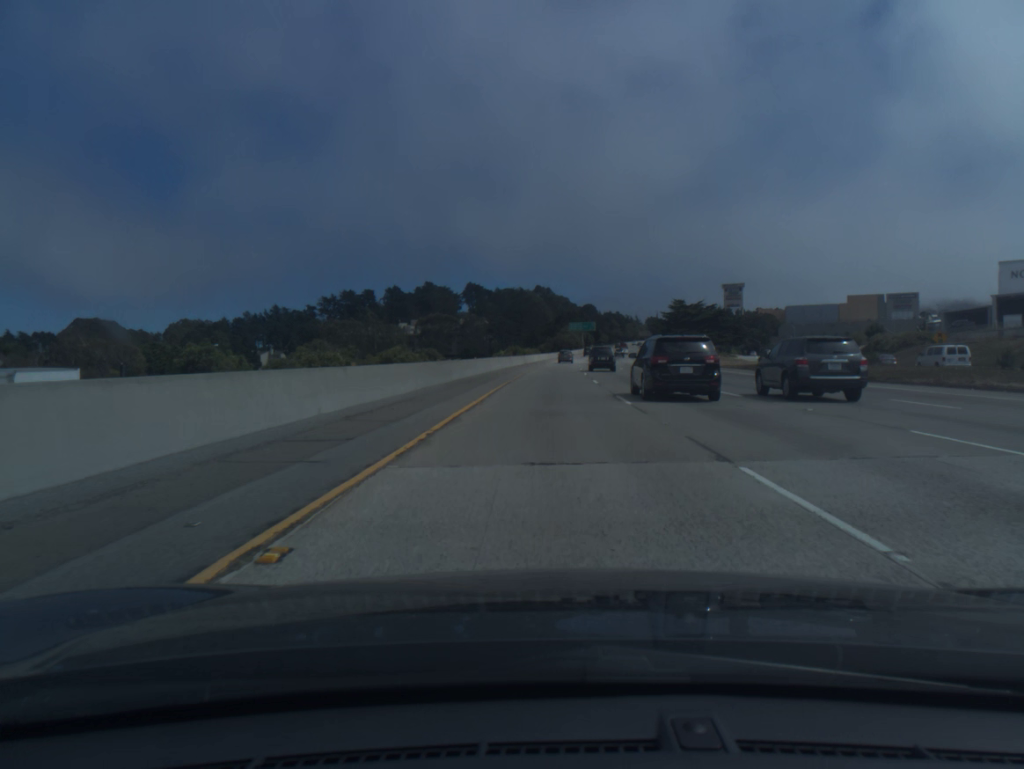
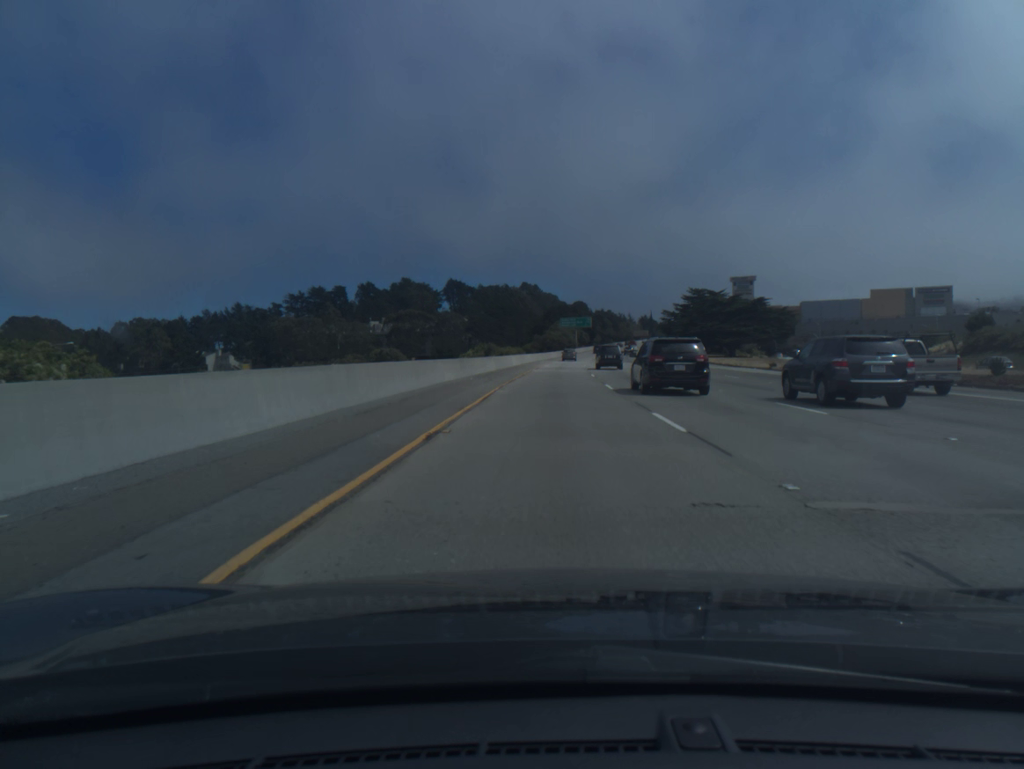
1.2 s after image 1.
(+0.2, +36.3) m; +1°
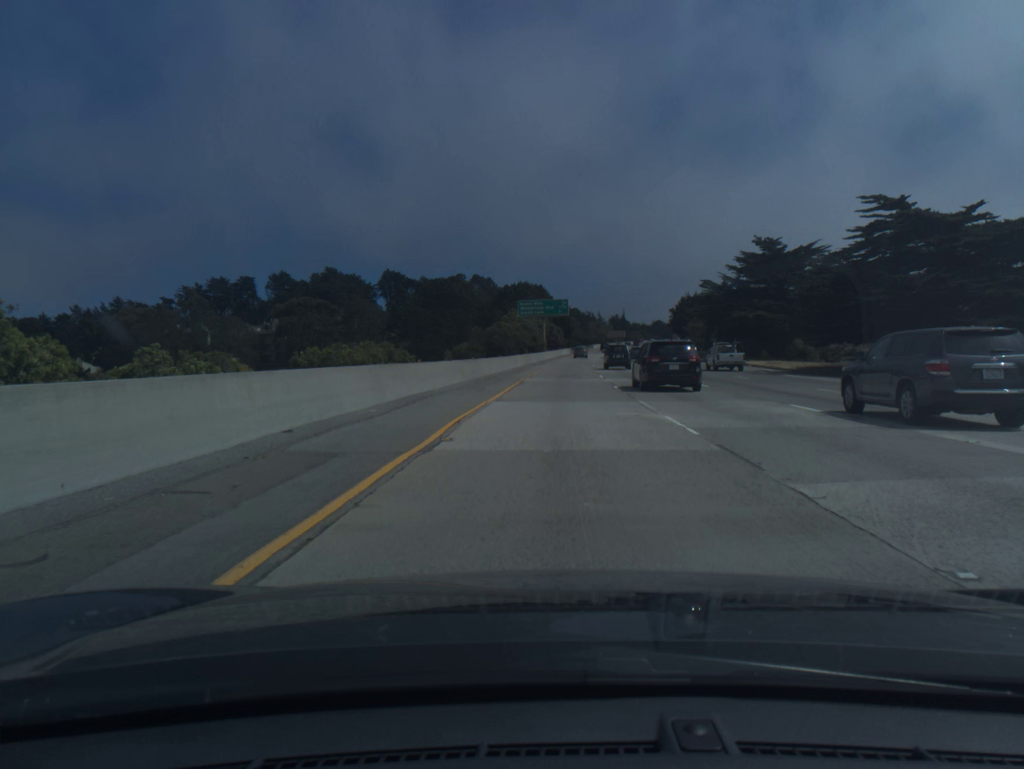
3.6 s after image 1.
(+1.8, +73.8) m; +3°
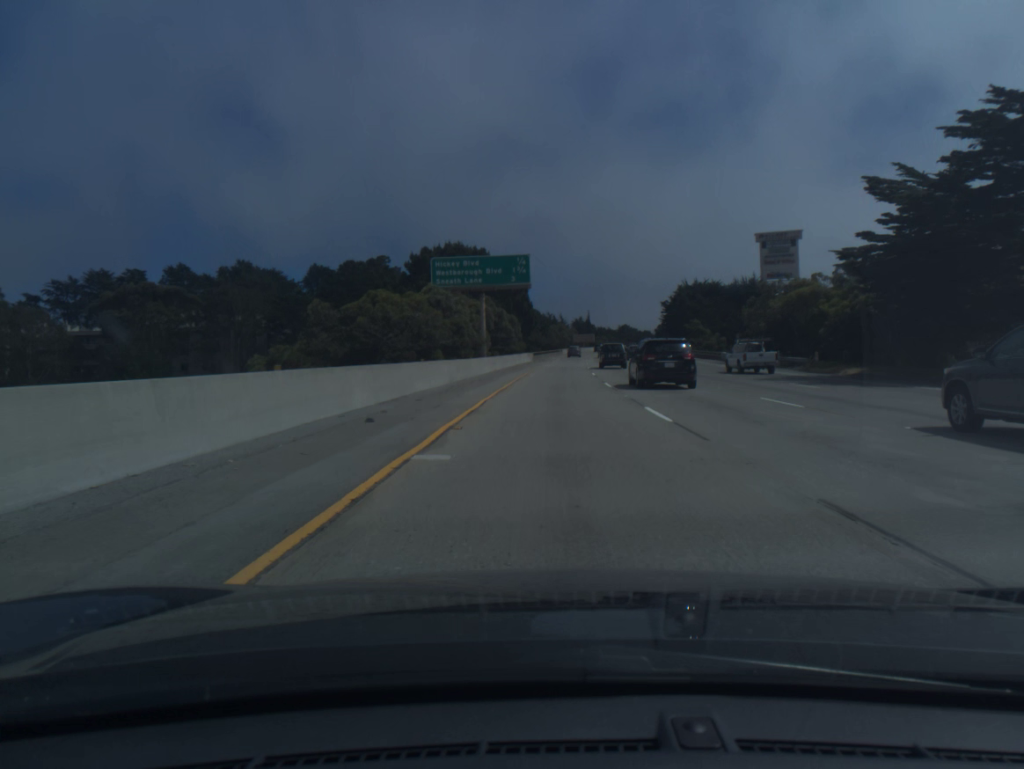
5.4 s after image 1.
(+1.6, +56.4) m; +3°
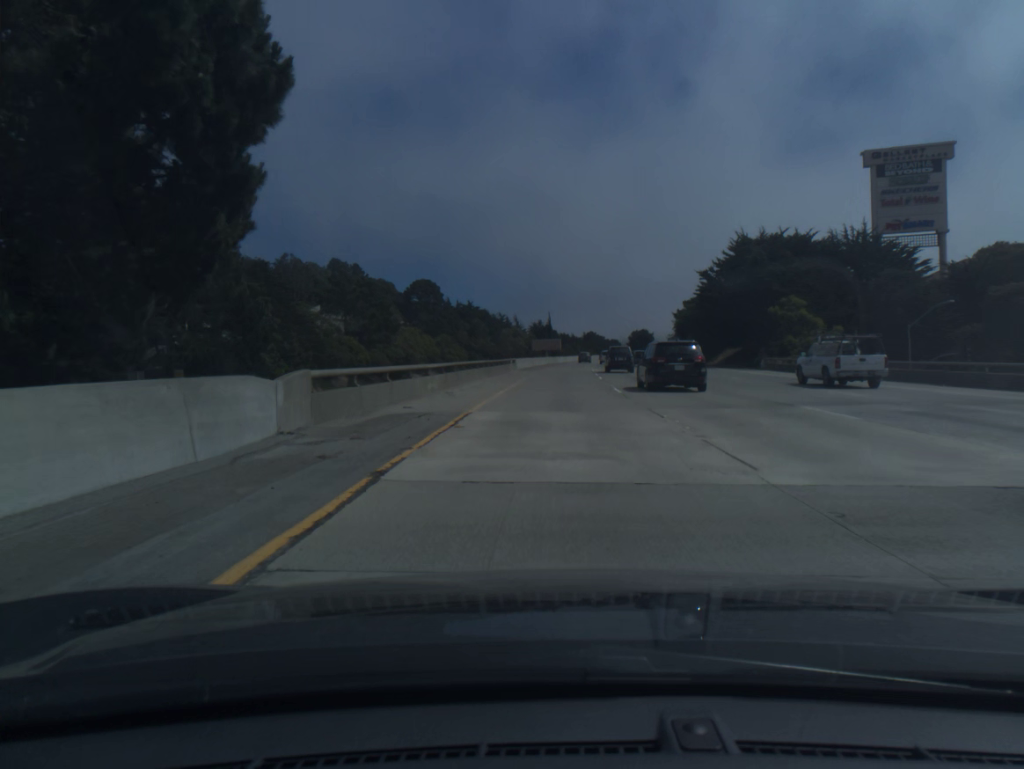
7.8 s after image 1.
(+2.2, +76.4) m; +3°
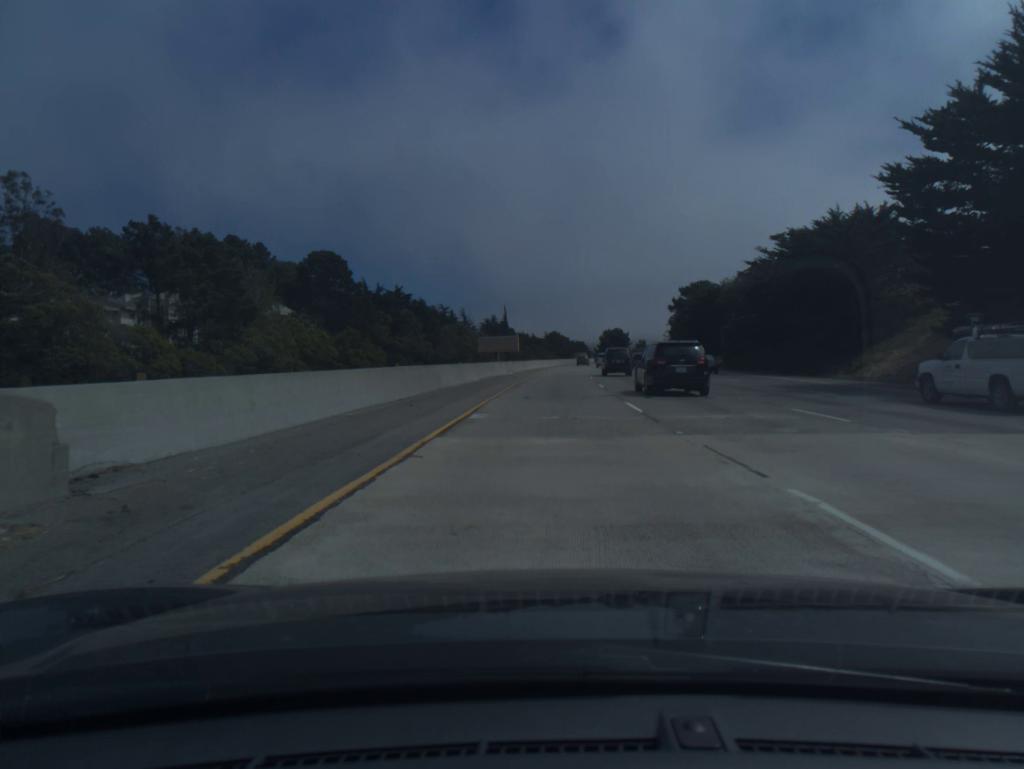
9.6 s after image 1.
(+1.5, +57.9) m; +3°
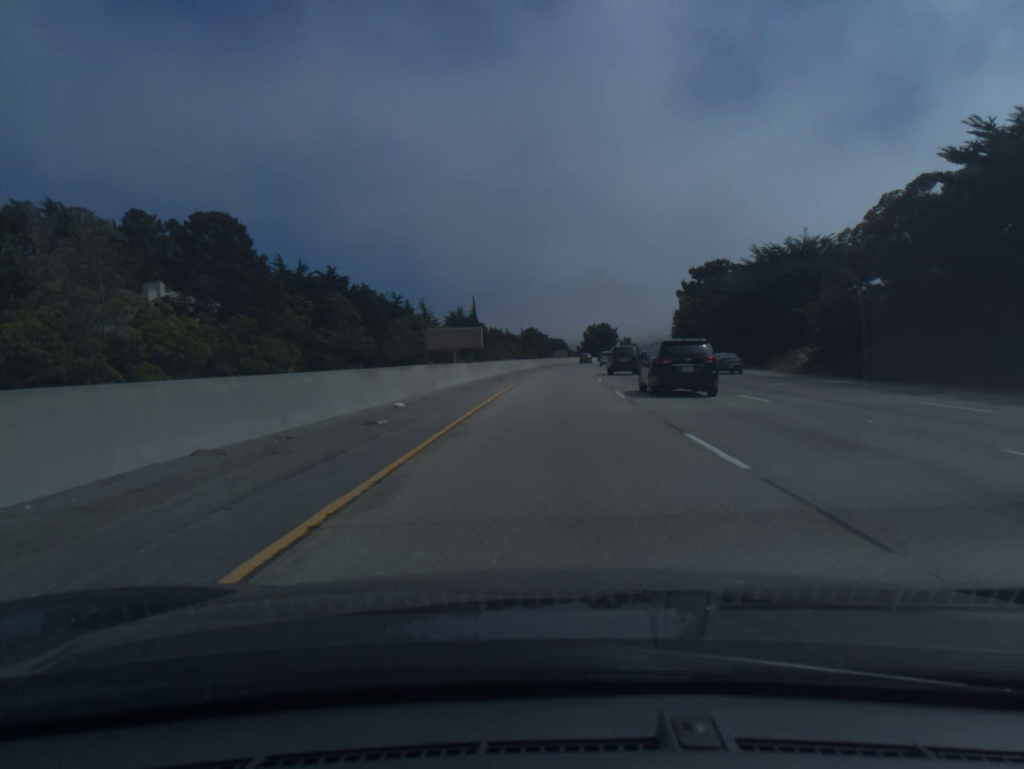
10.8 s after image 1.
(+0.5, +38.9) m; +2°
